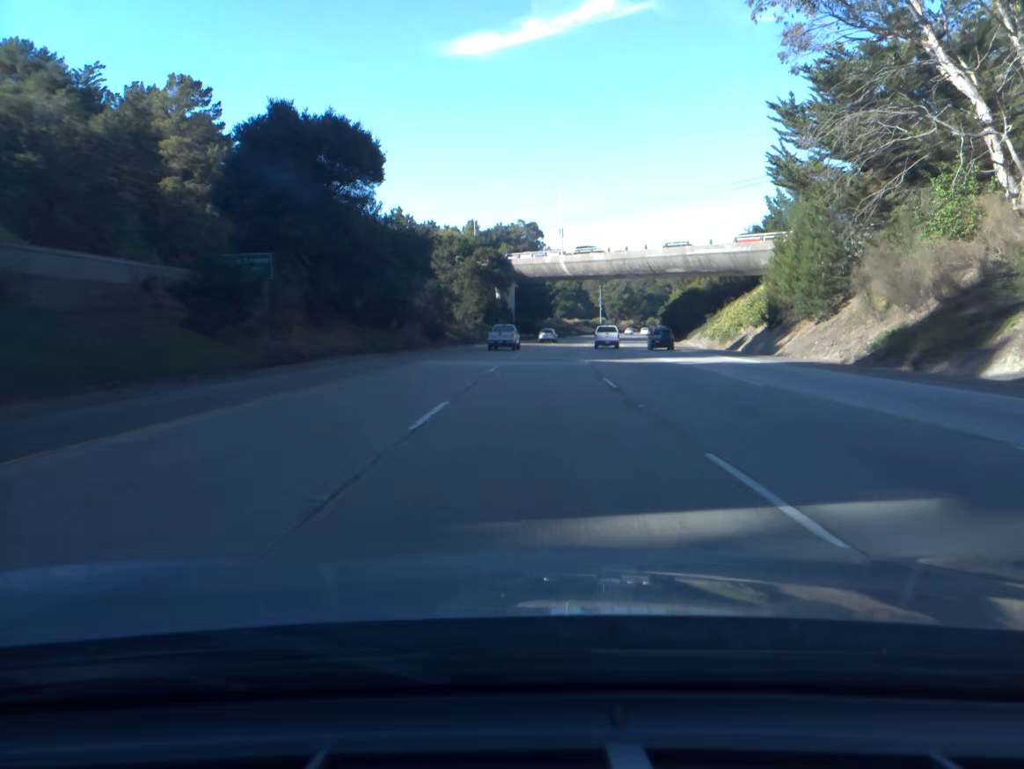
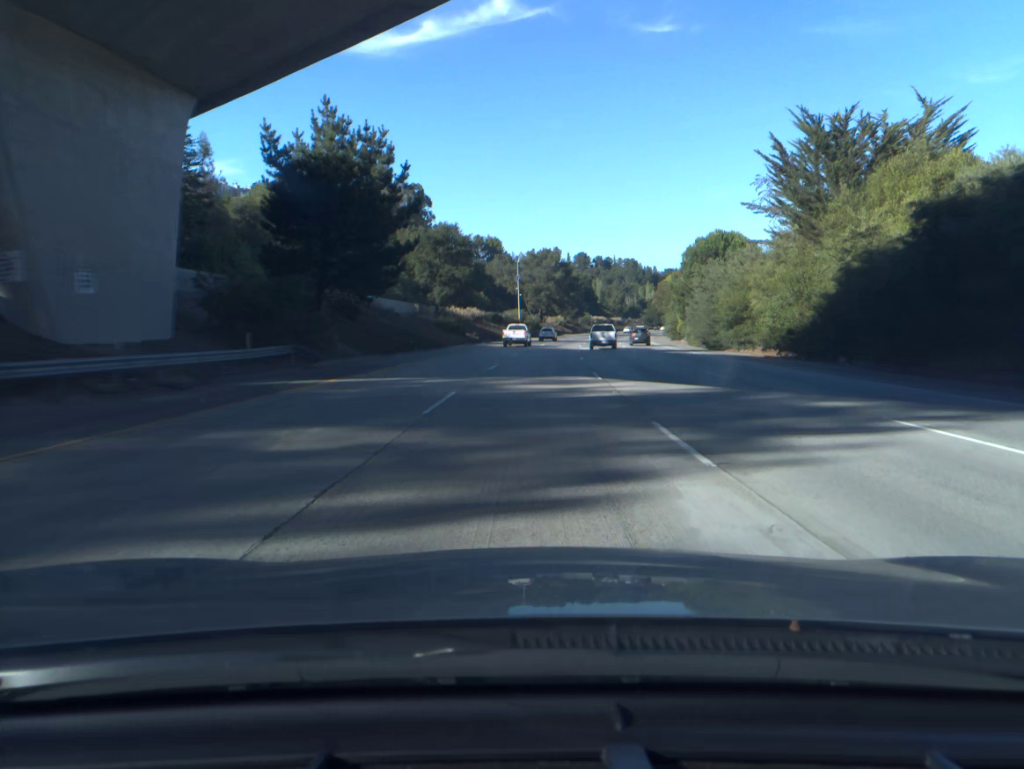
(+6.3, +99.4) m; +7°
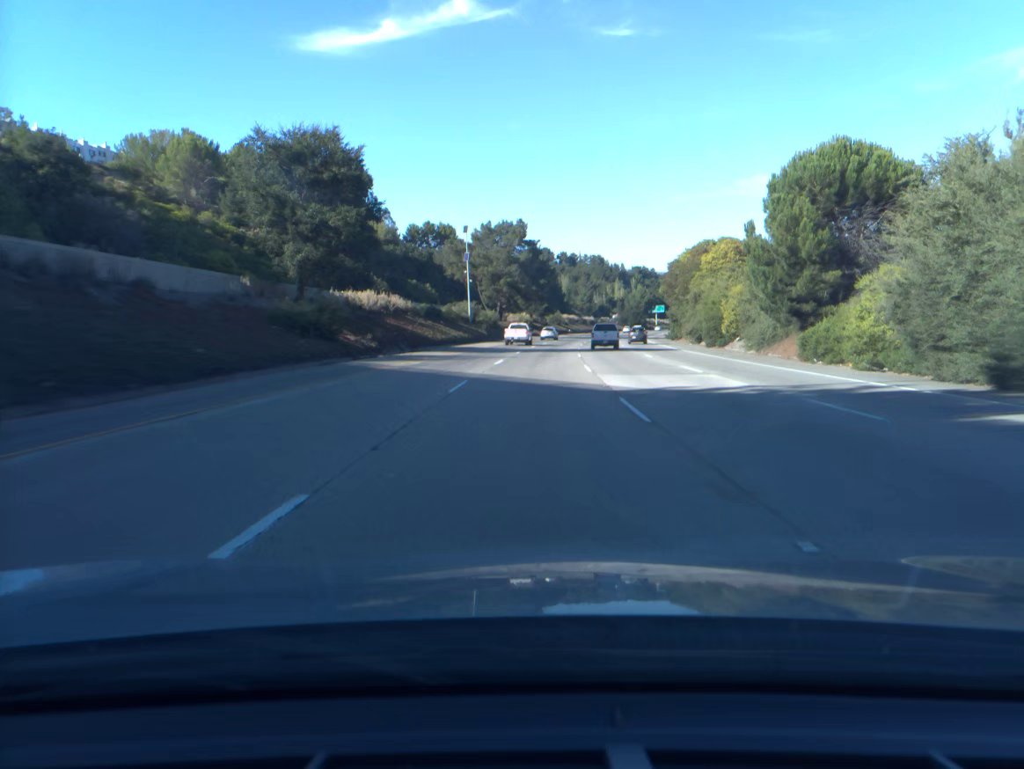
(+1.0, +40.1) m; +3°
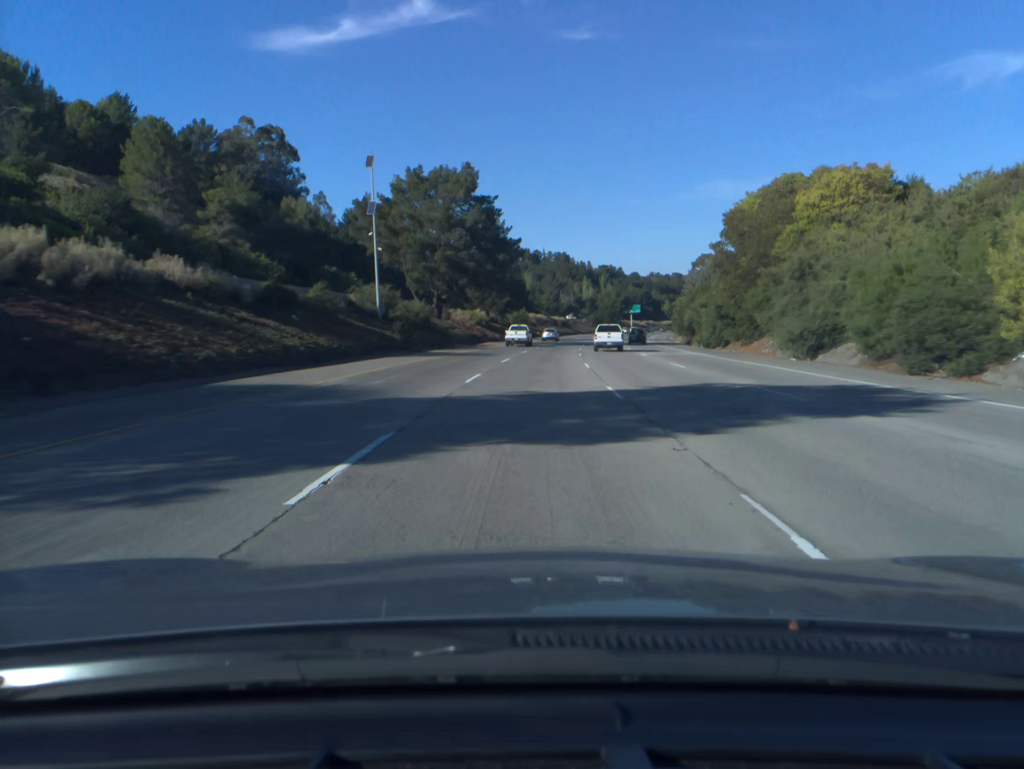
(+1.0, +40.0) m; +3°
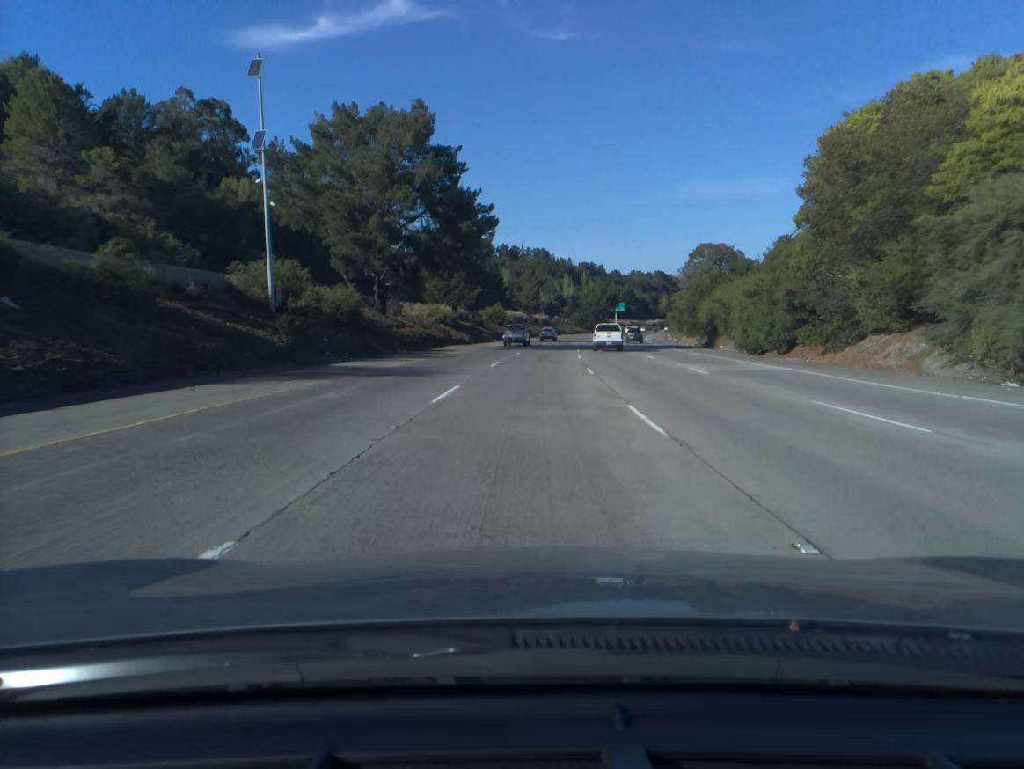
(+0.2, +19.9) m; +2°
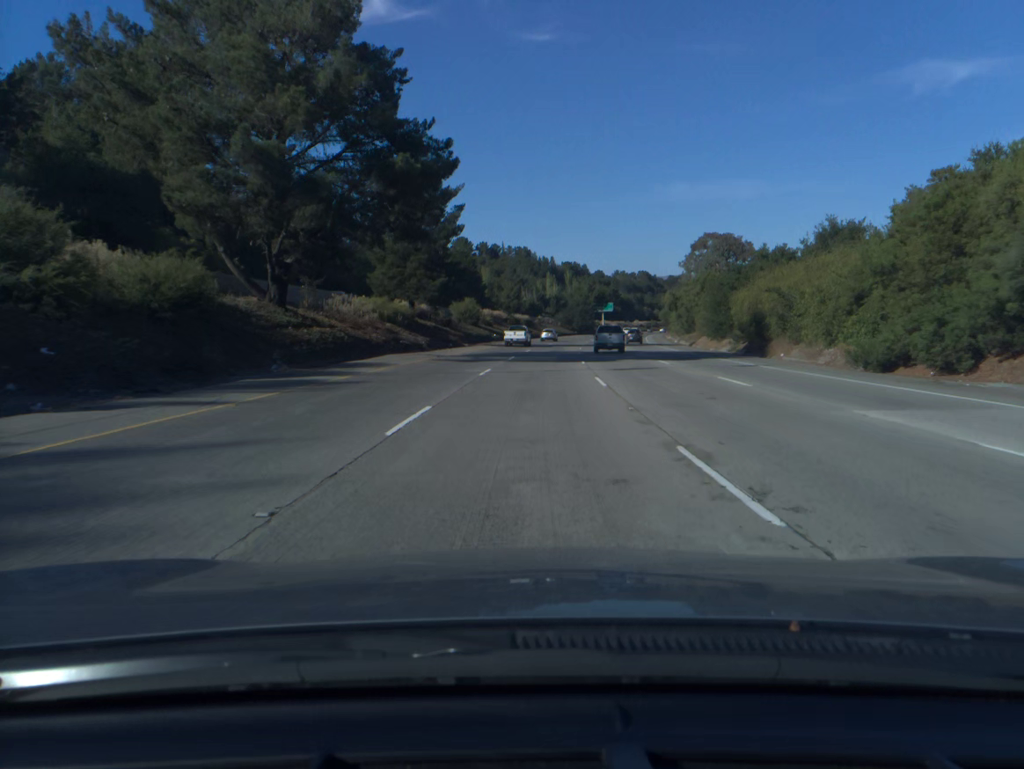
(+0.2, +19.9) m; +1°
